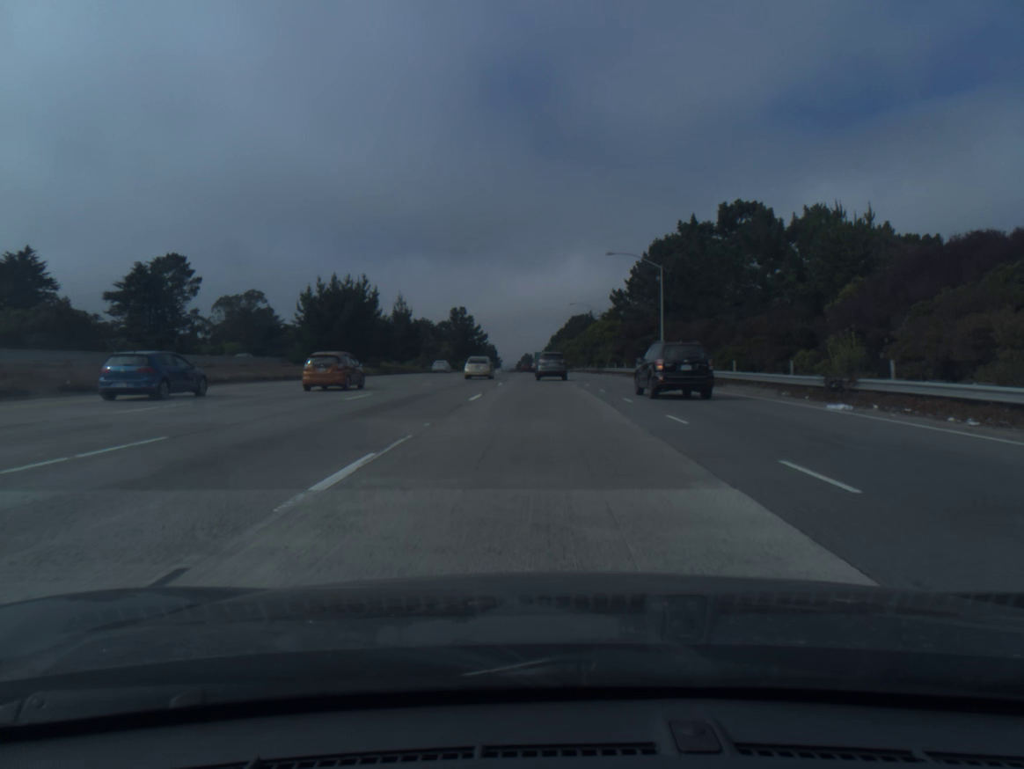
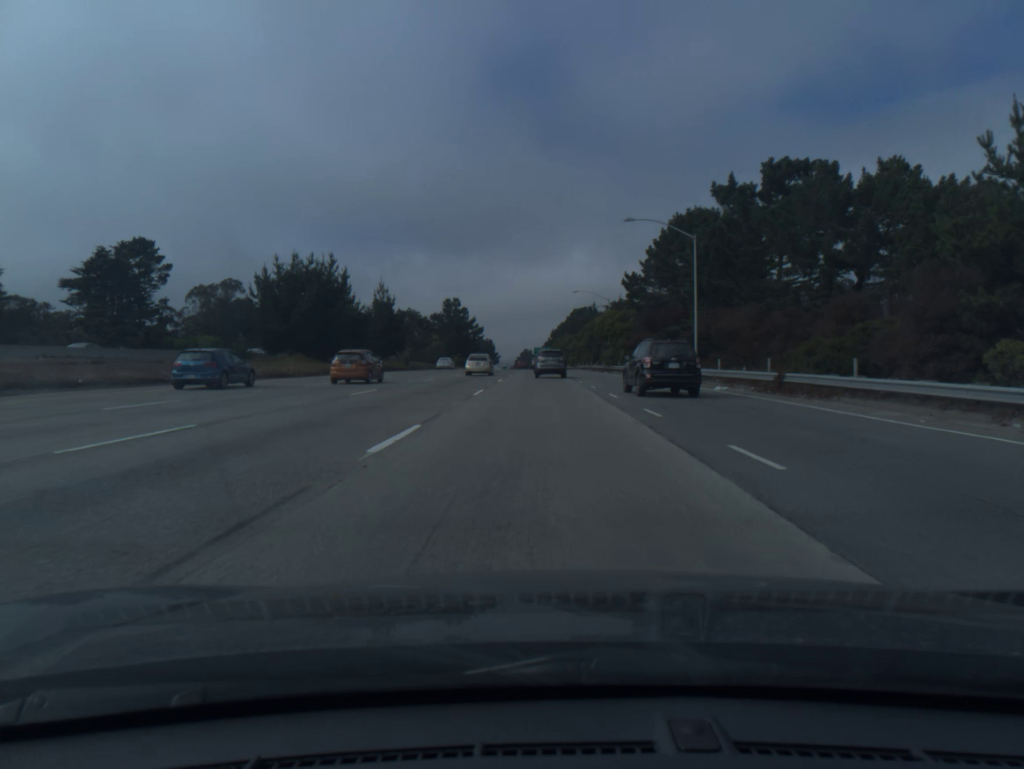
(0.0, +13.5) m; 0°
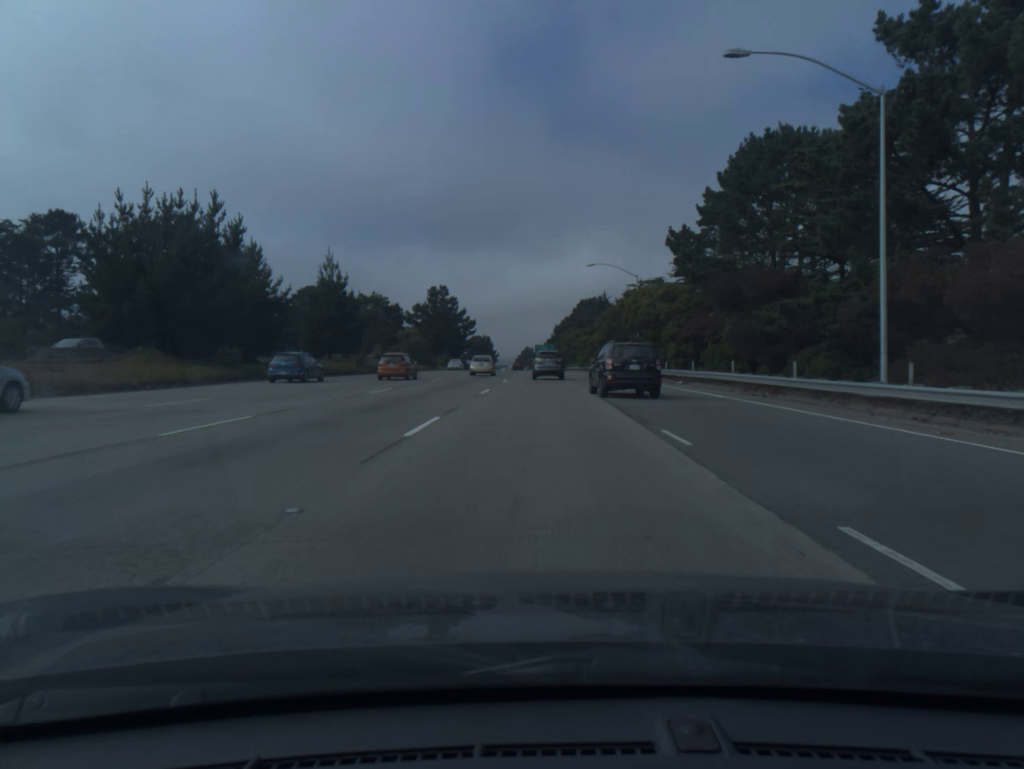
(0.0, +26.9) m; 0°
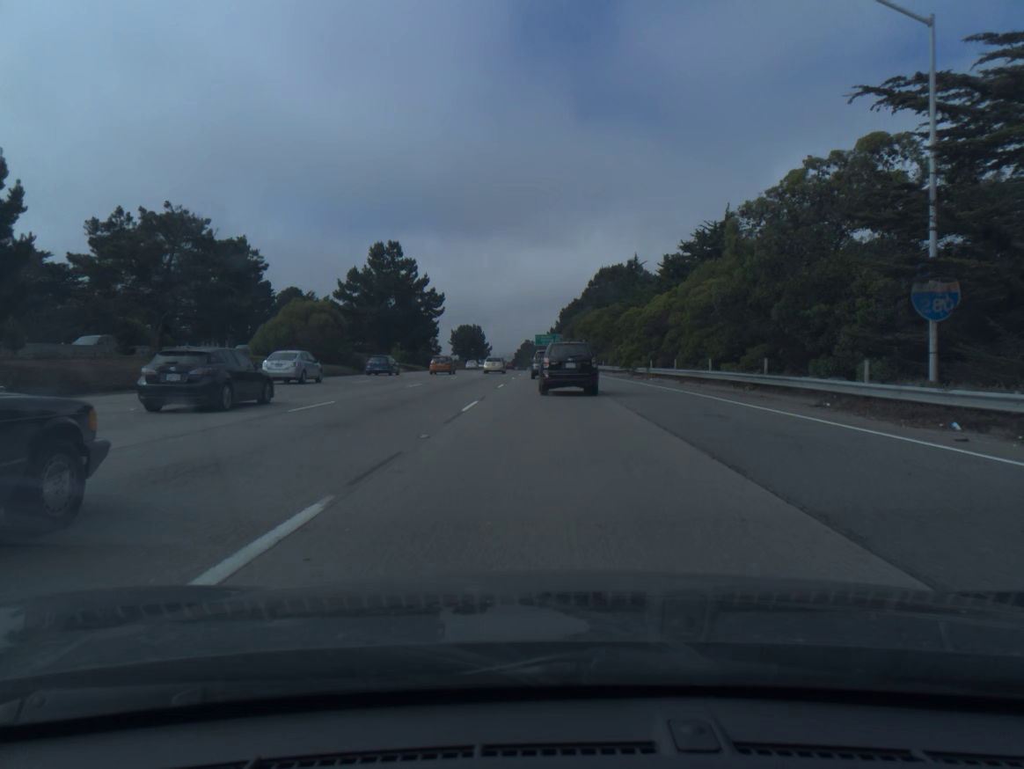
(-0.2, +53.1) m; 0°
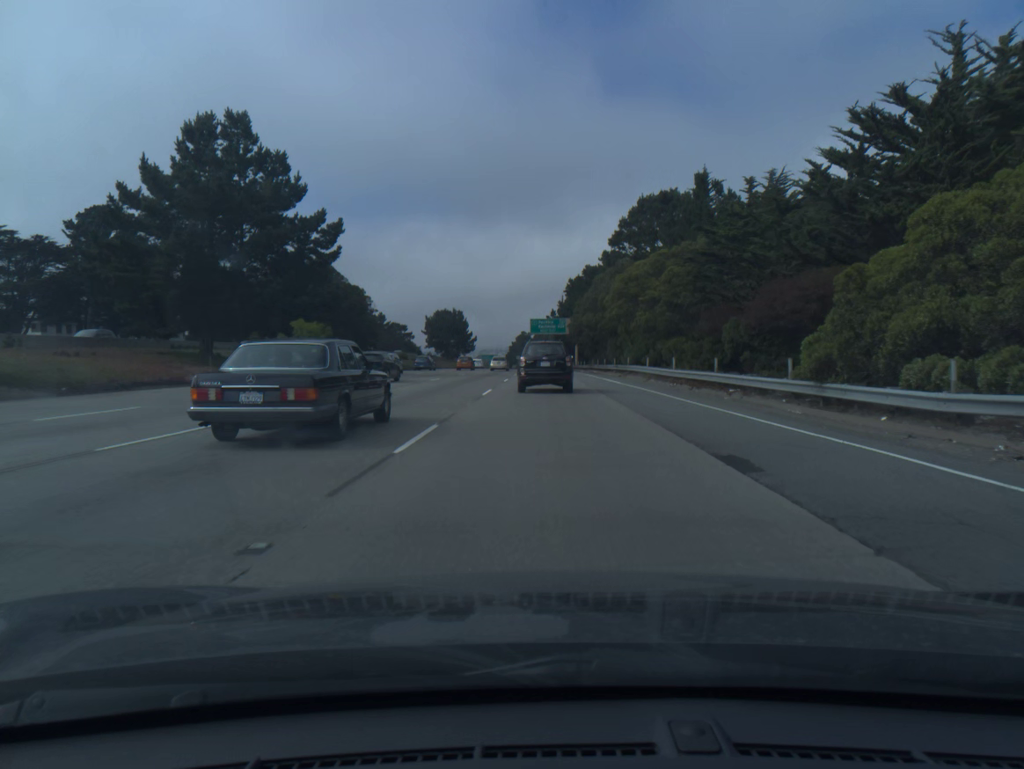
(+0.1, +51.6) m; 0°
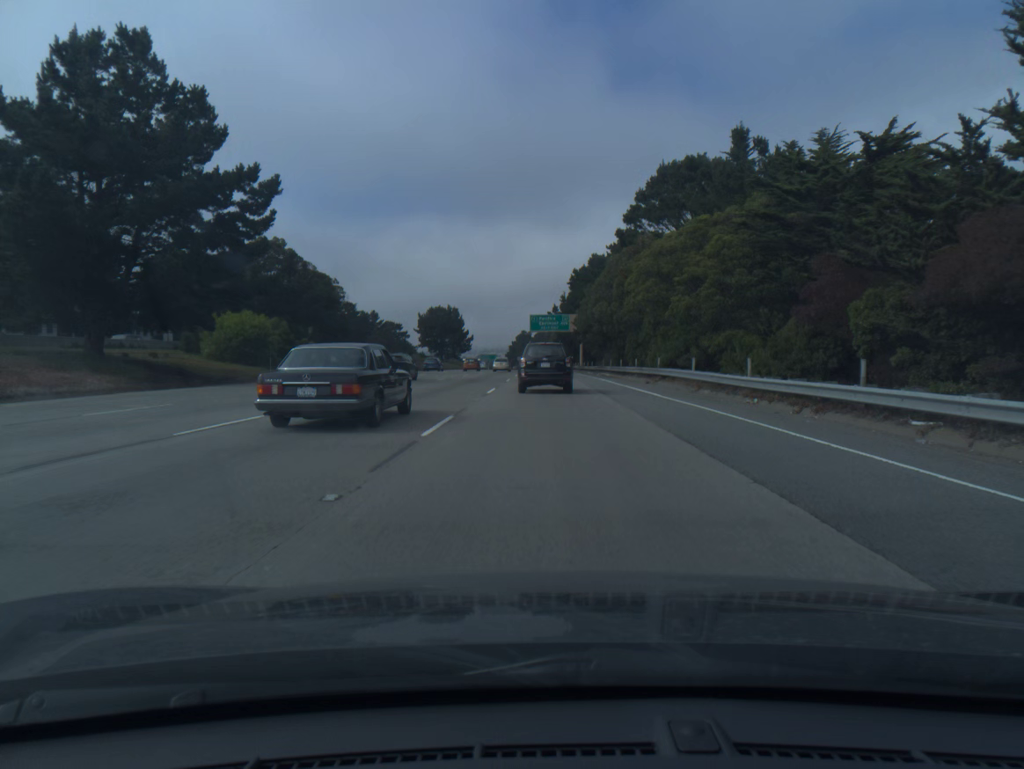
(0.0, +12.5) m; 0°
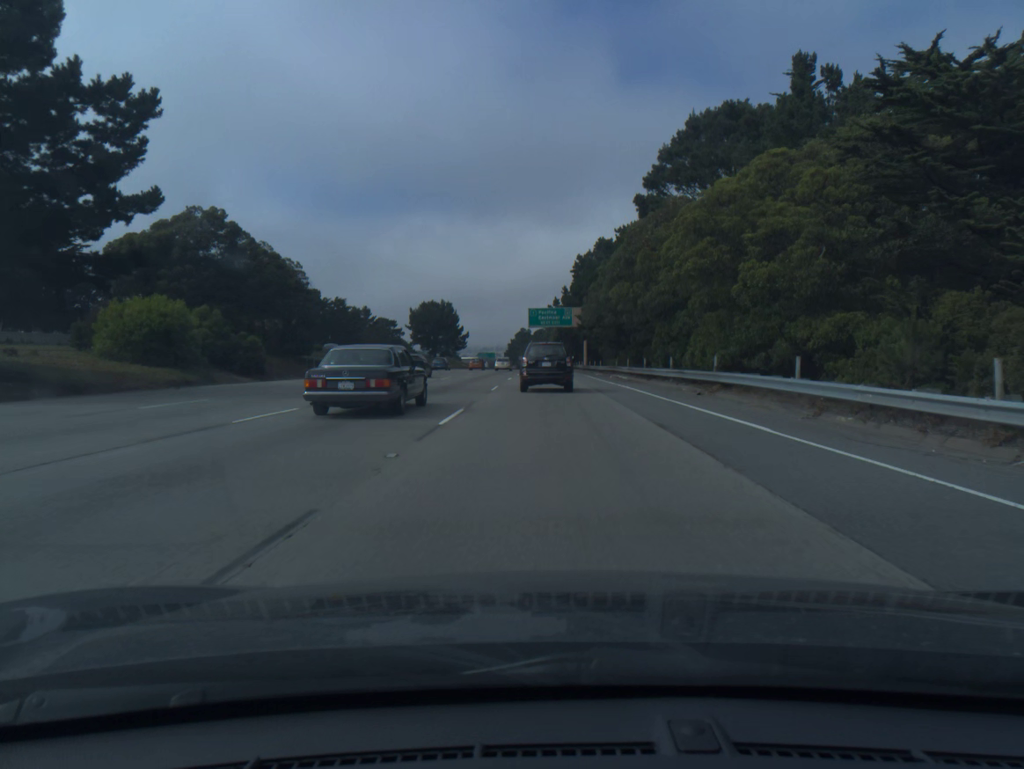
(0.0, +12.4) m; 0°
